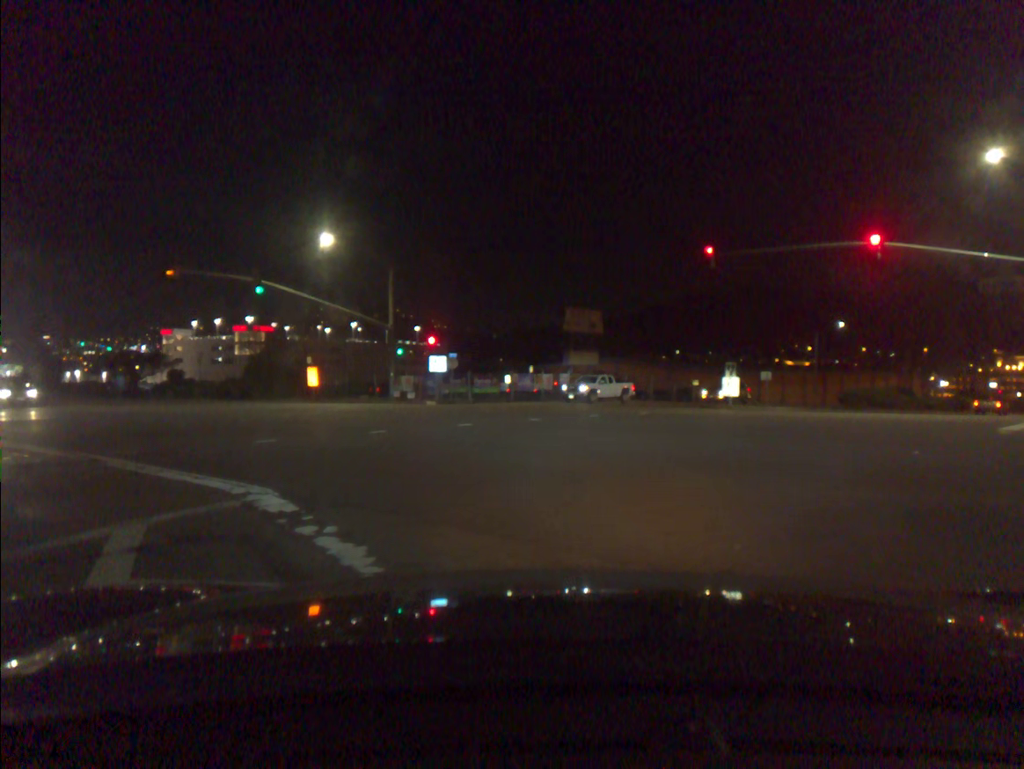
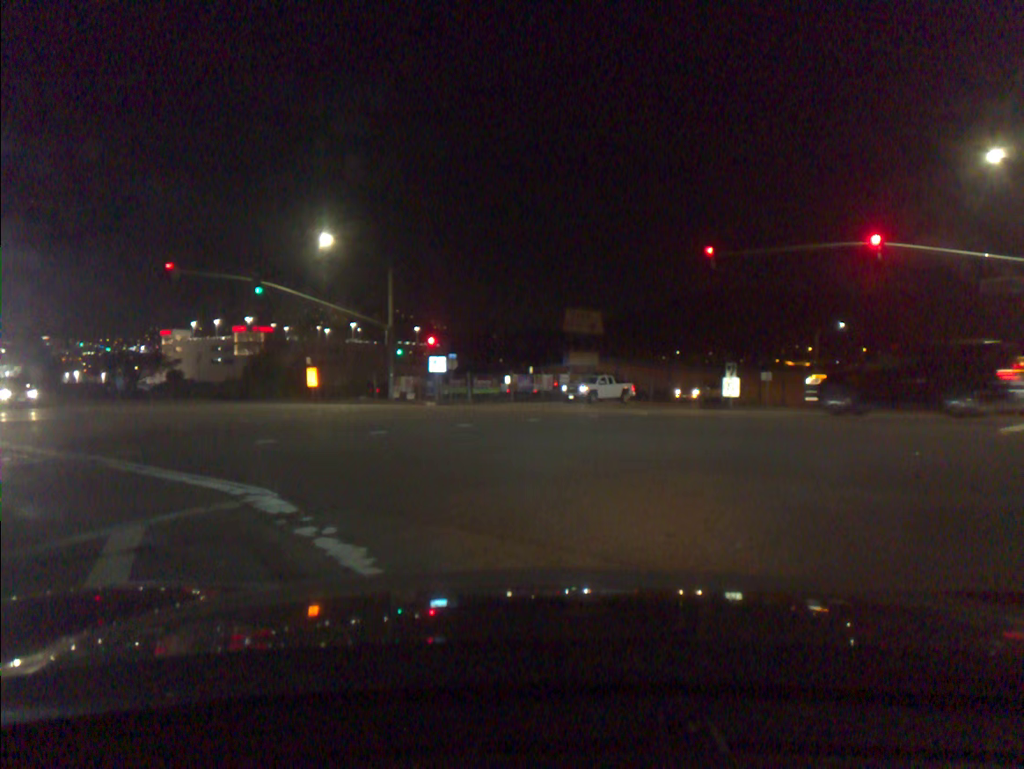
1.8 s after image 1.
(0.0, 0.0) m; 0°
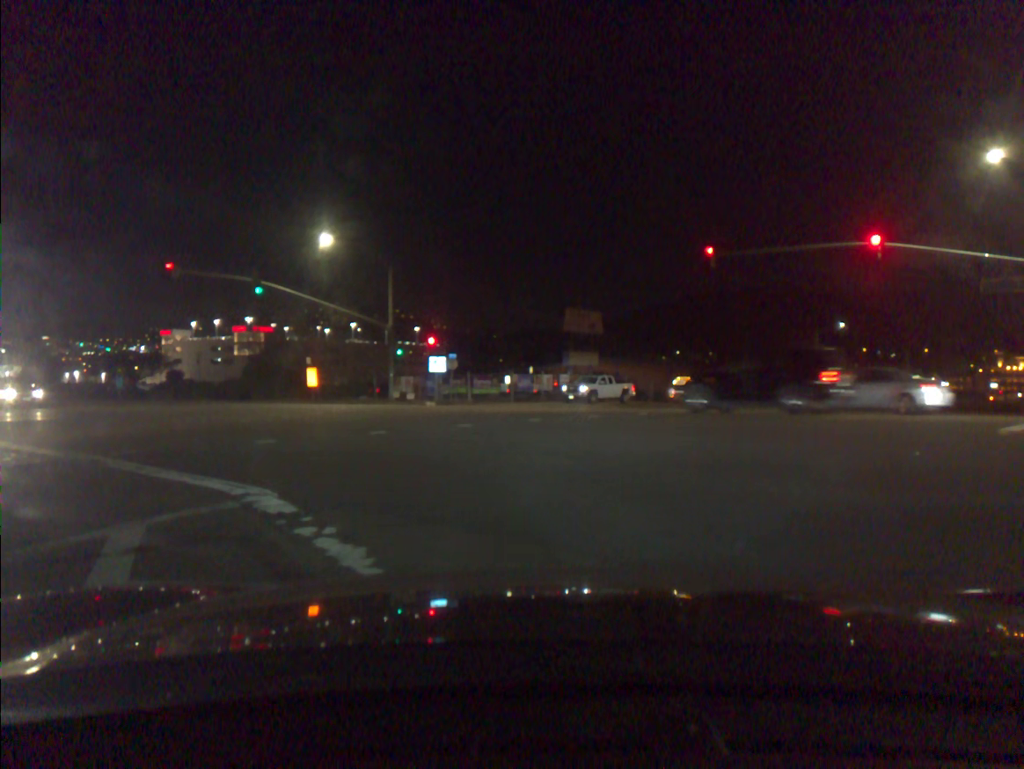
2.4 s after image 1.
(0.0, 0.0) m; 0°
